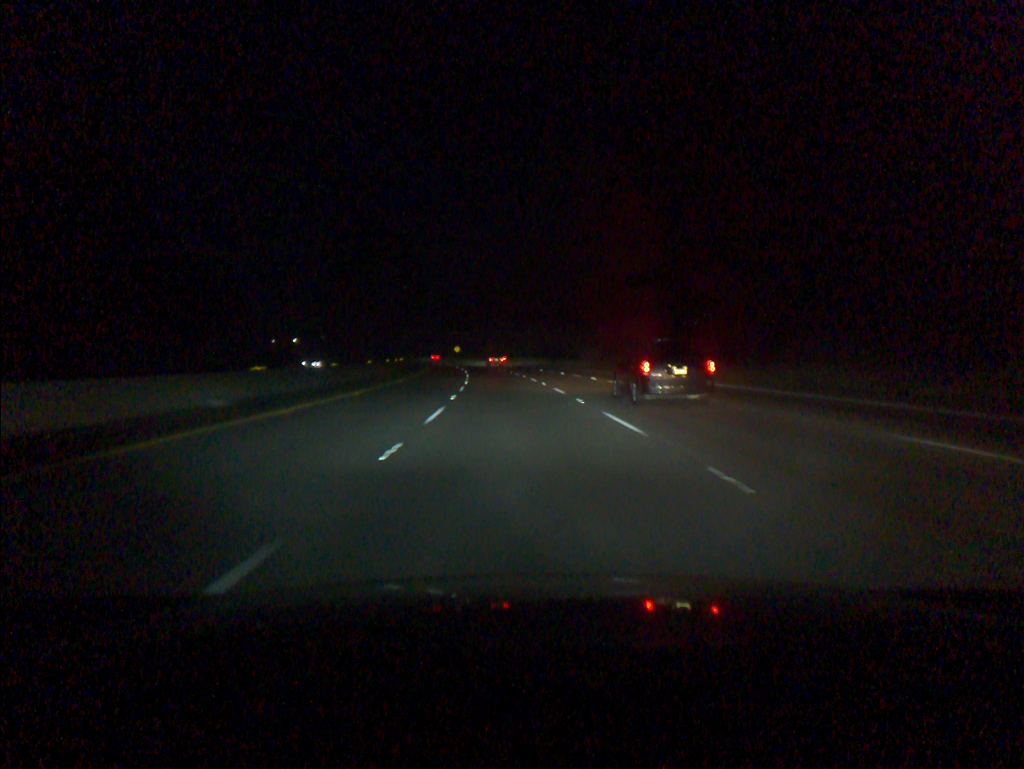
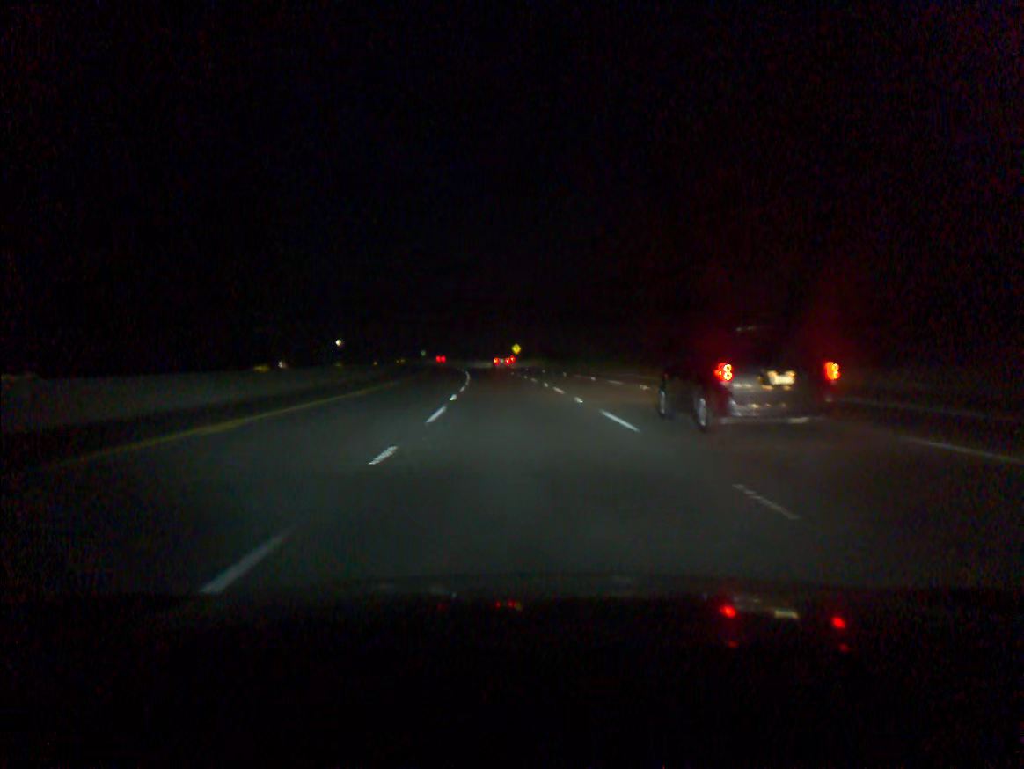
(-3.3, +73.0) m; -5°
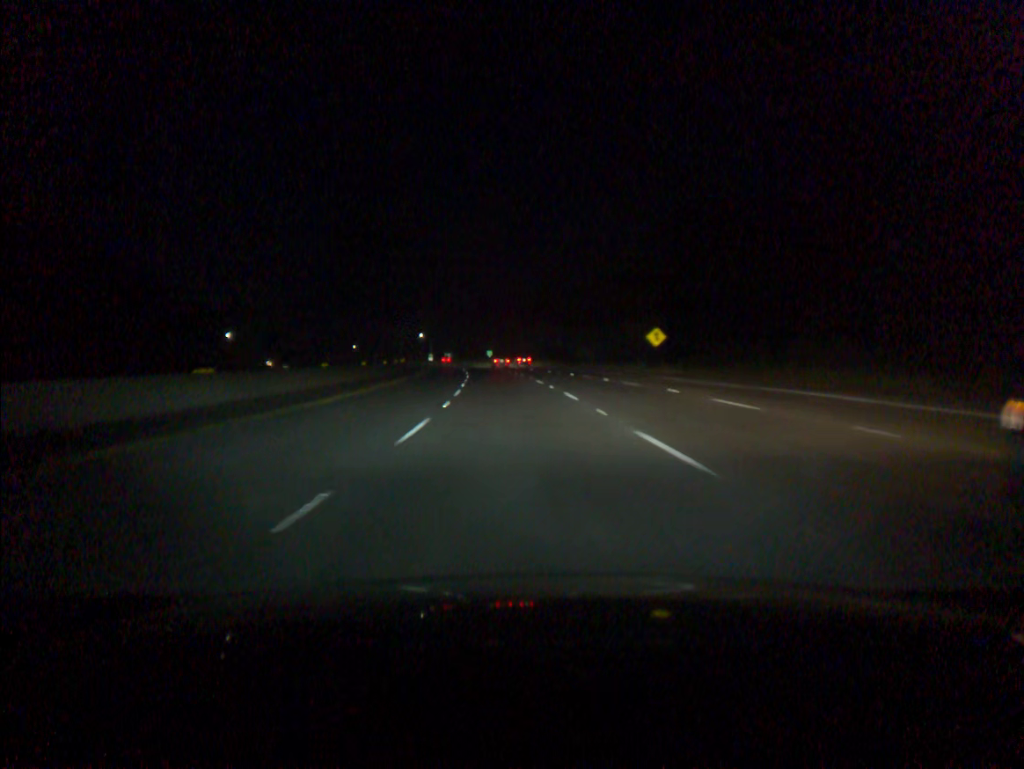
(-5.0, +91.2) m; -6°
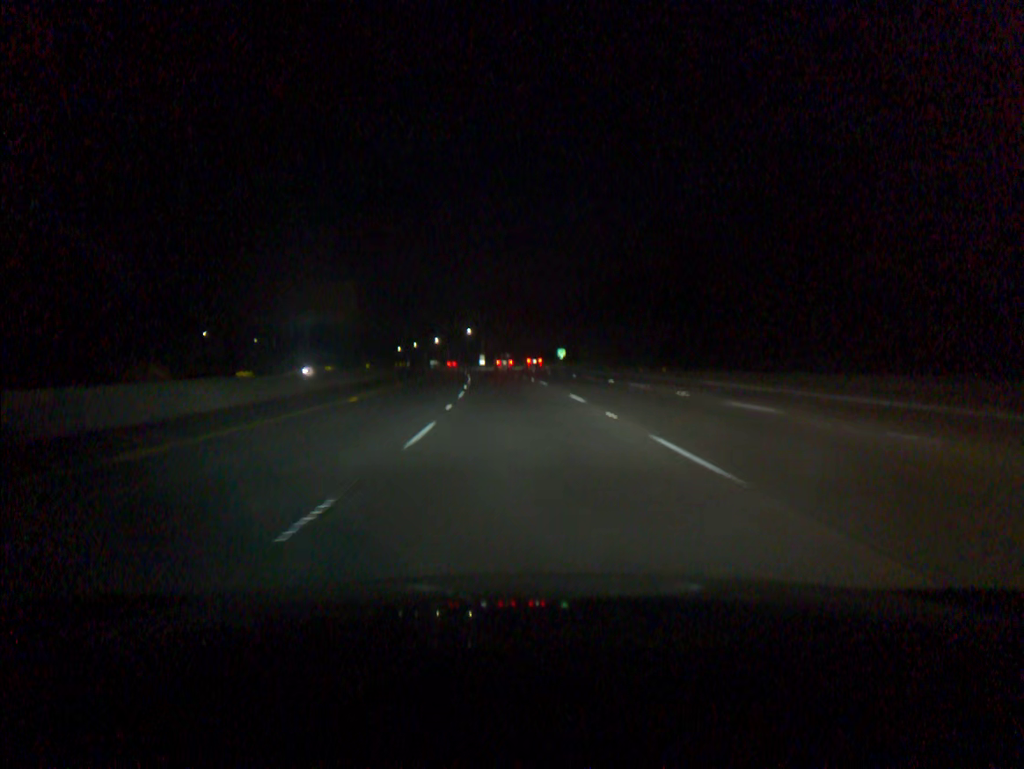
(-3.3, +73.0) m; -5°
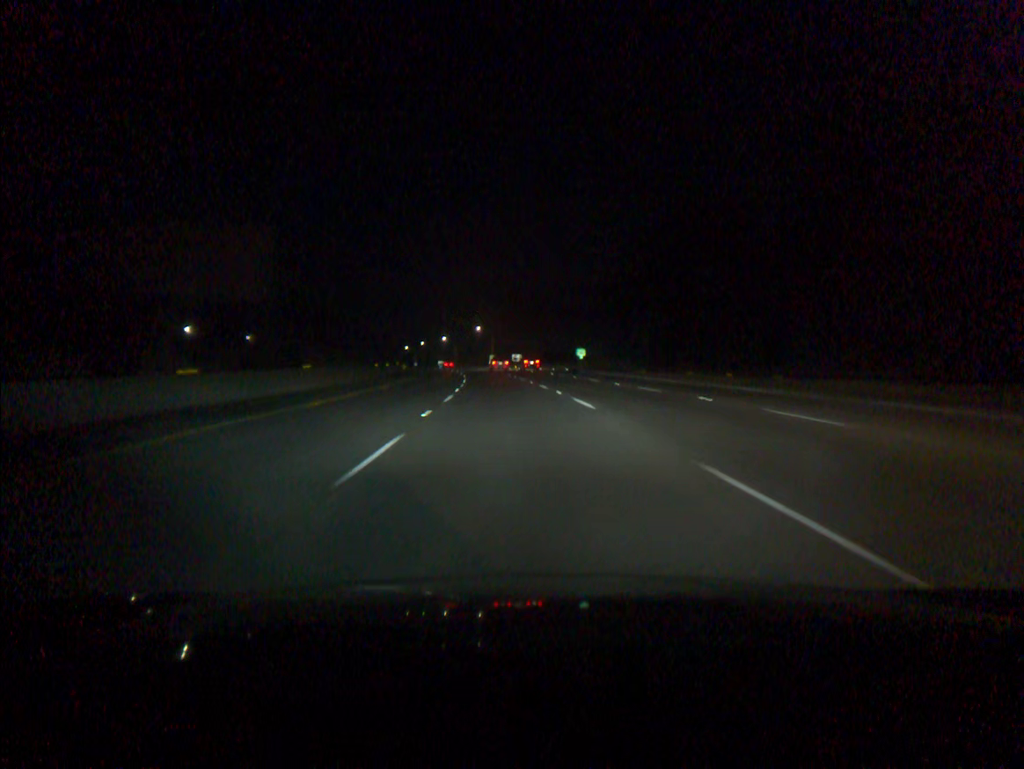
(-0.2, +18.3) m; -1°
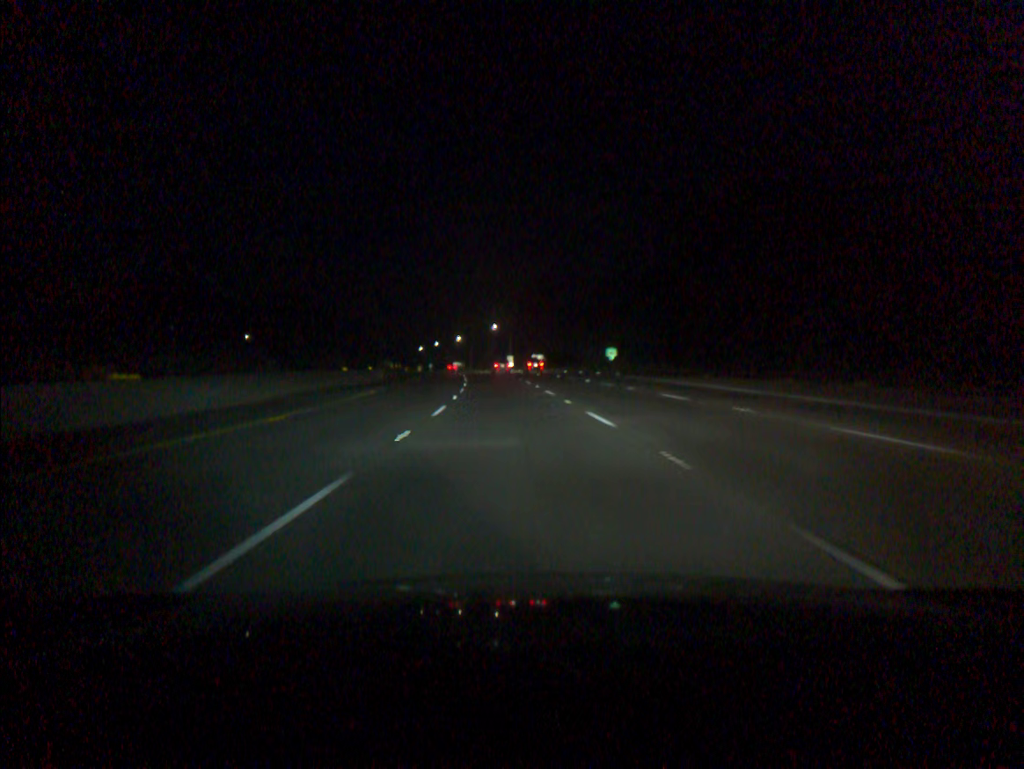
(-0.2, +18.3) m; -1°
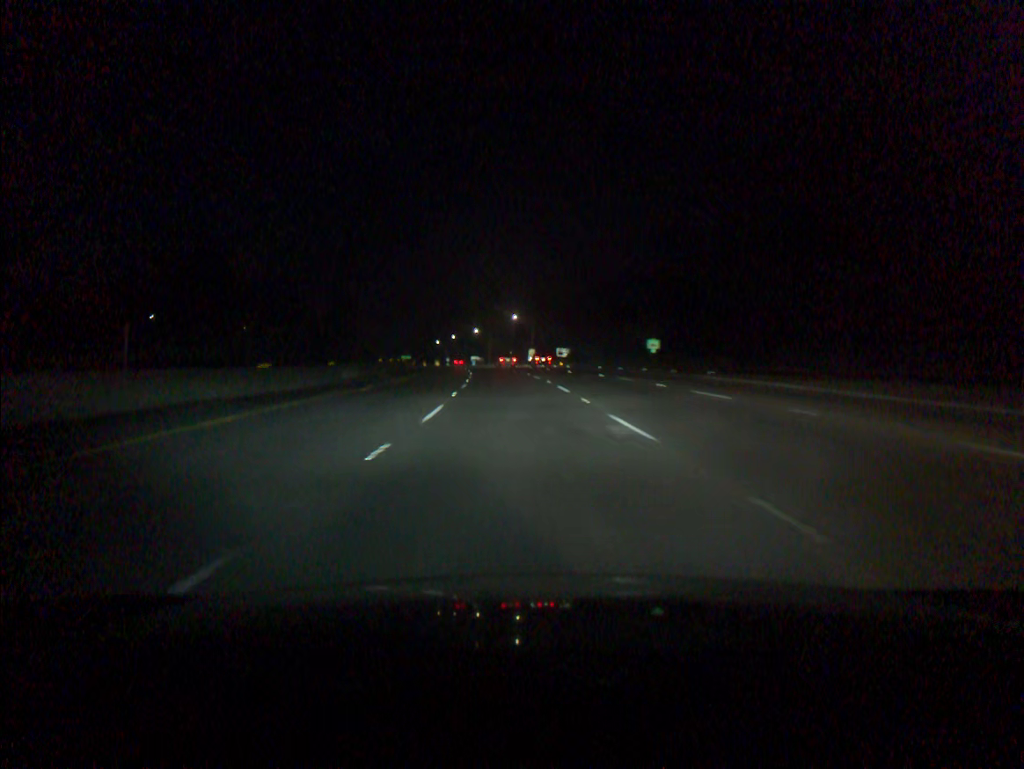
(-0.2, +18.3) m; -1°
